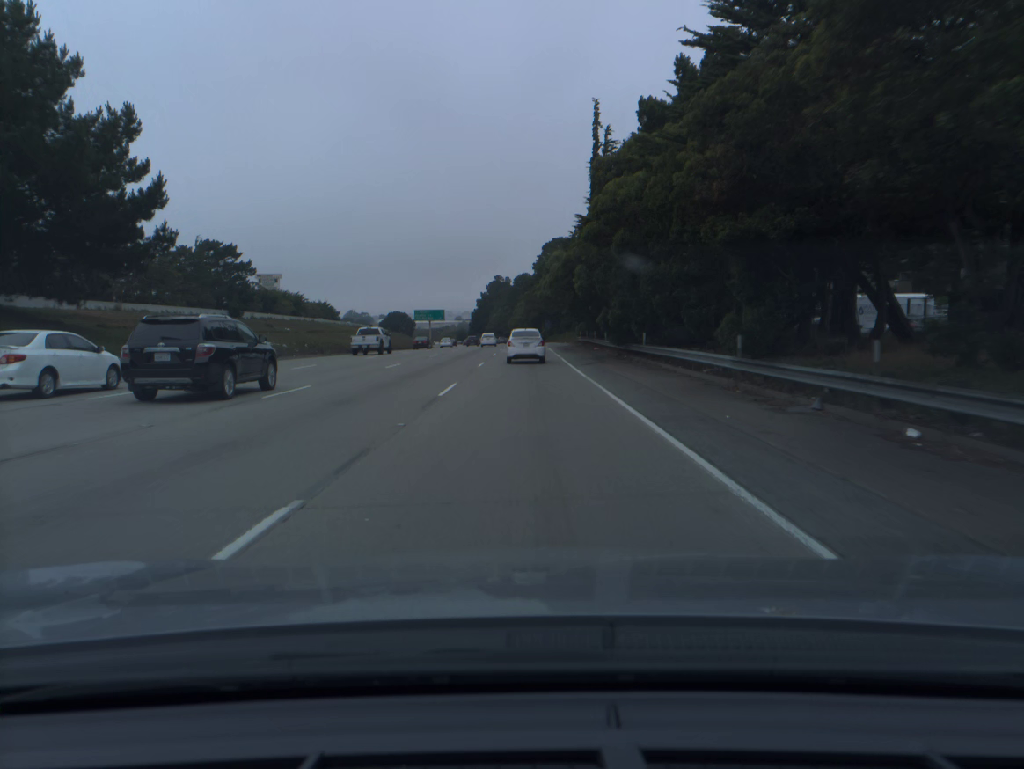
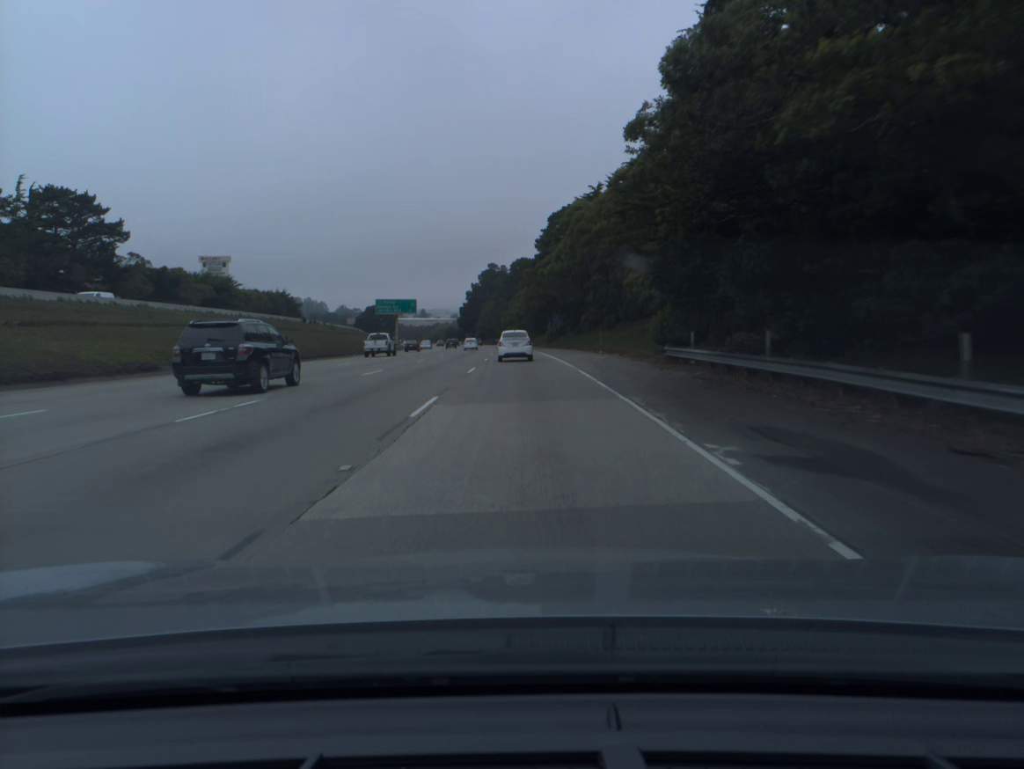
(+0.1, +48.1) m; 0°
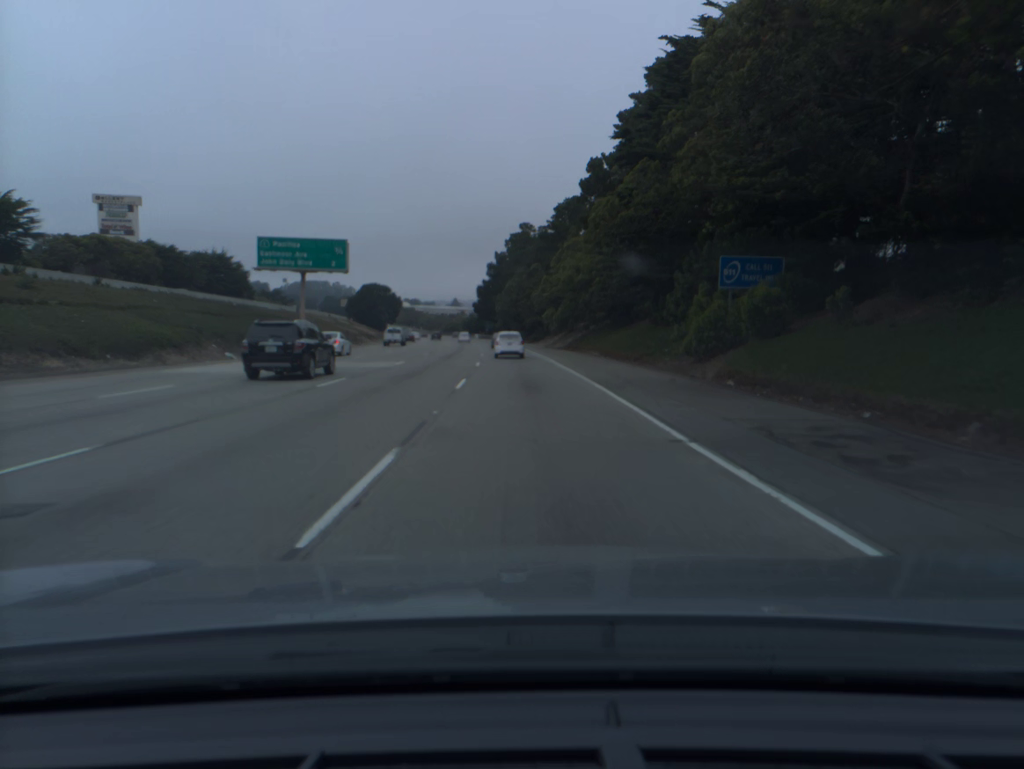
(-1.5, +80.3) m; -3°
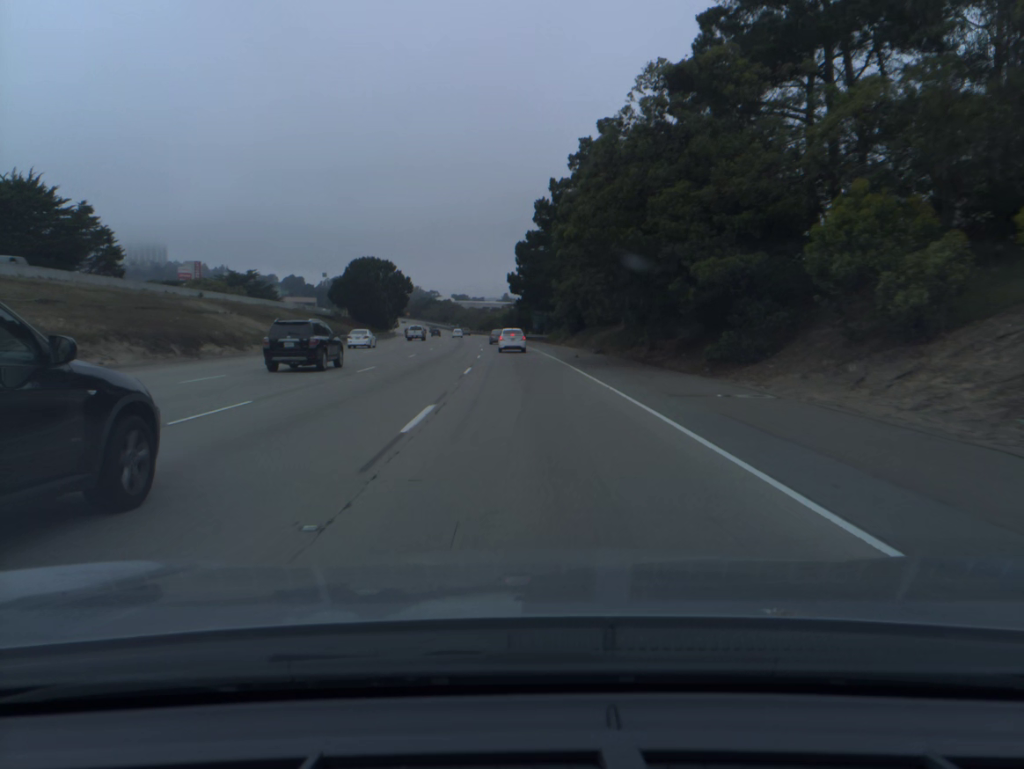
(-2.6, +82.0) m; -4°
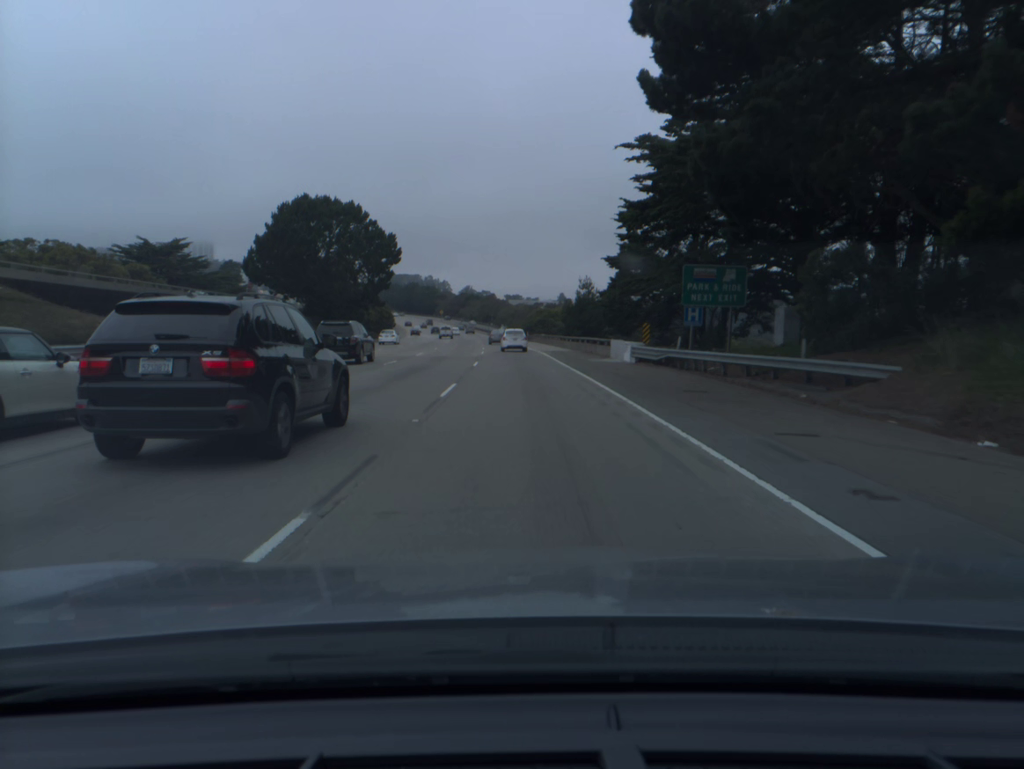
(-2.7, +82.3) m; -4°
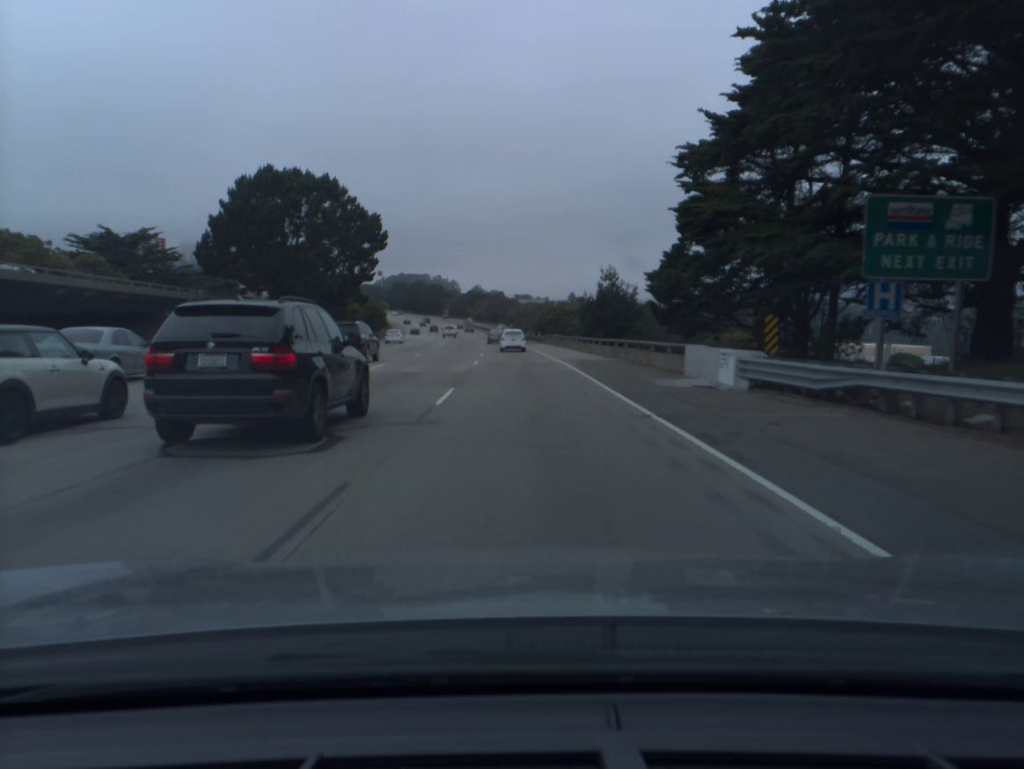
(-0.1, +16.5) m; -1°
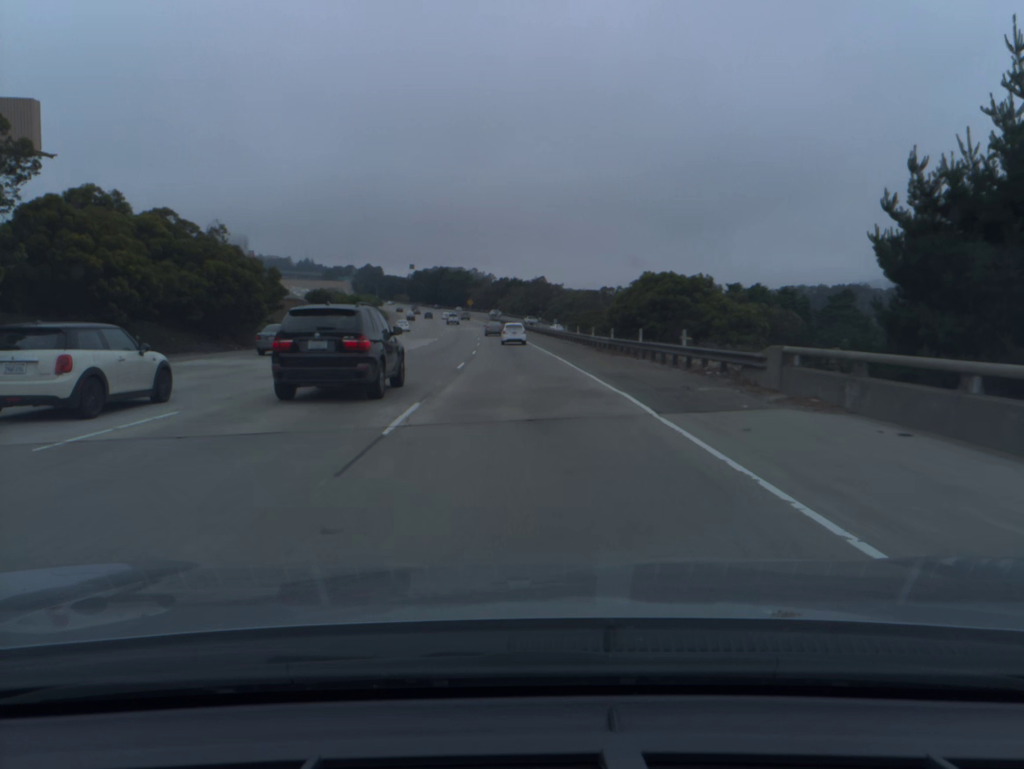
(-1.6, +66.0) m; -3°
